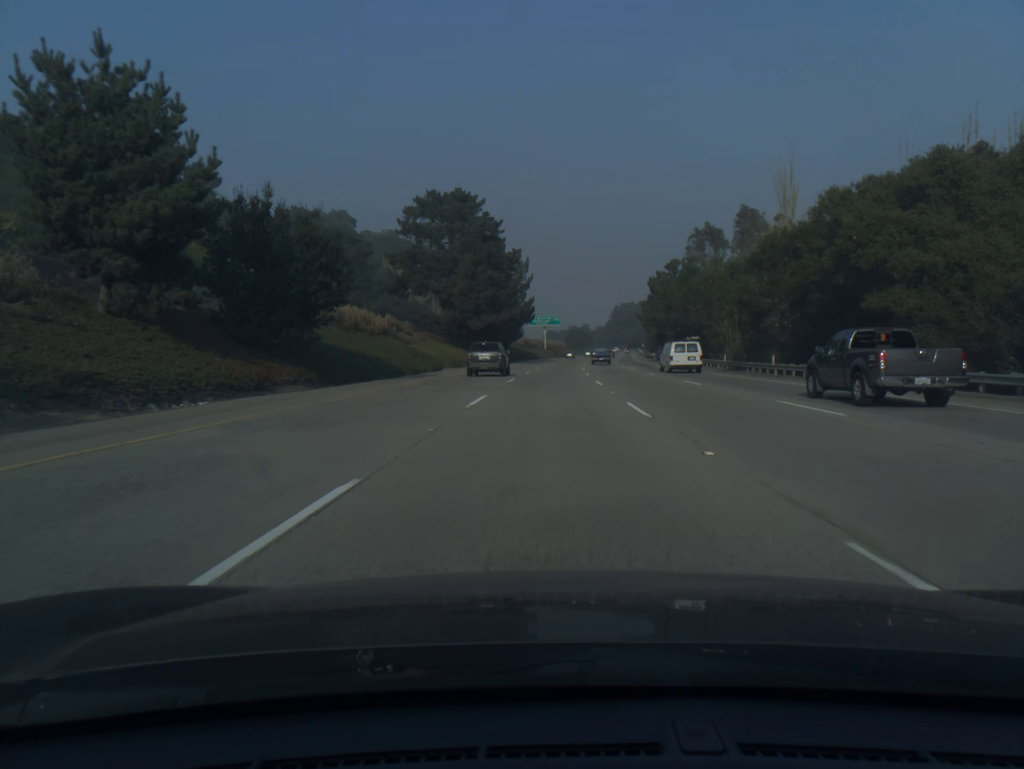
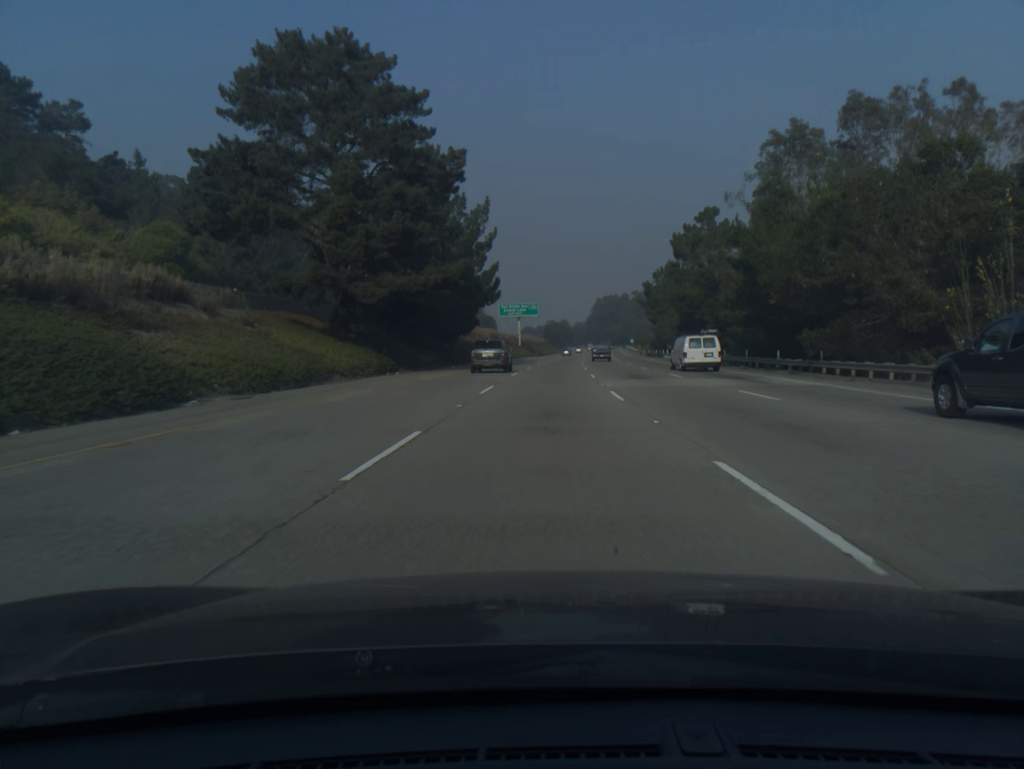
(+0.6, +39.7) m; +2°
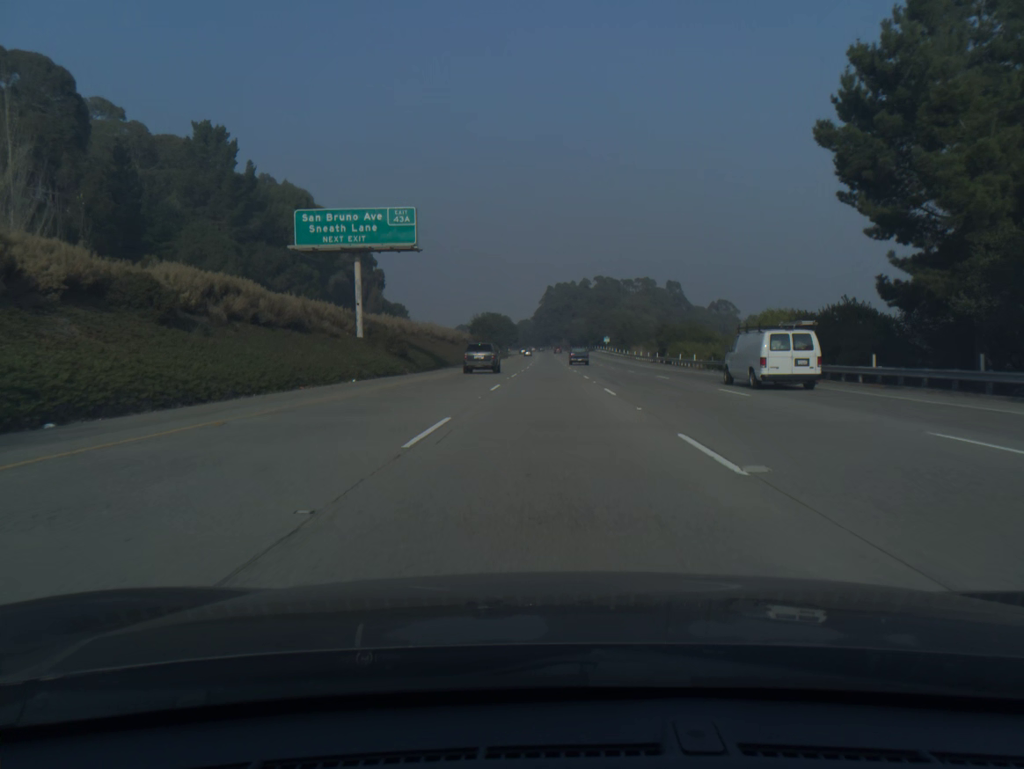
(+3.5, +99.1) m; +4°
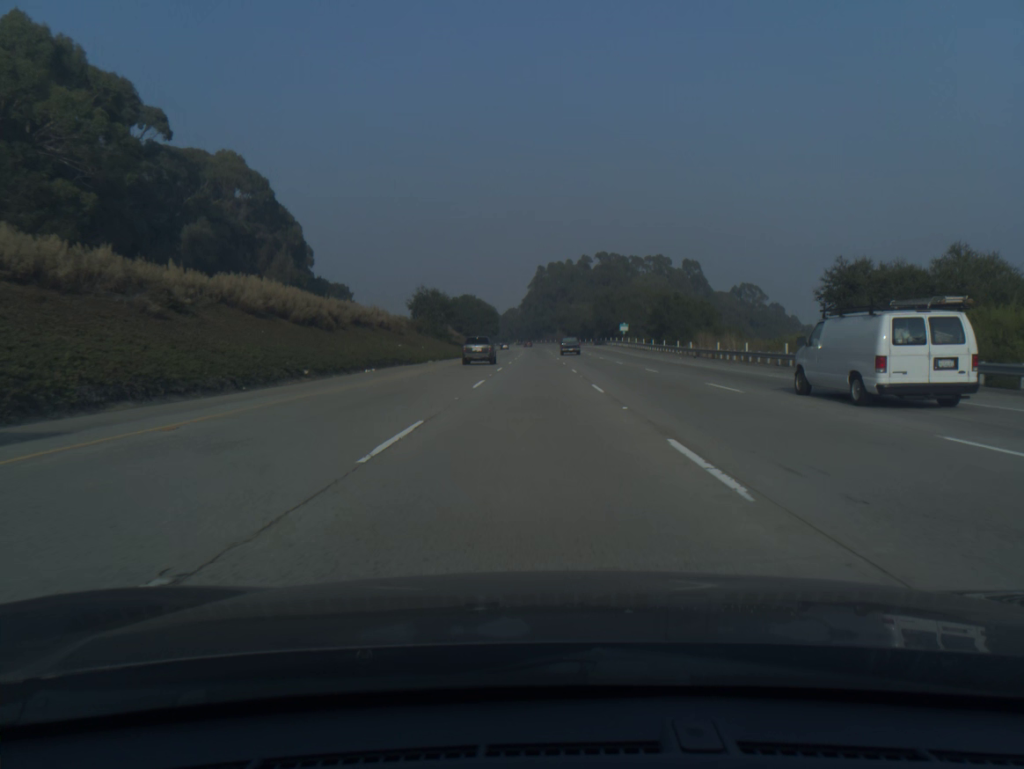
(+0.7, +59.5) m; +1°
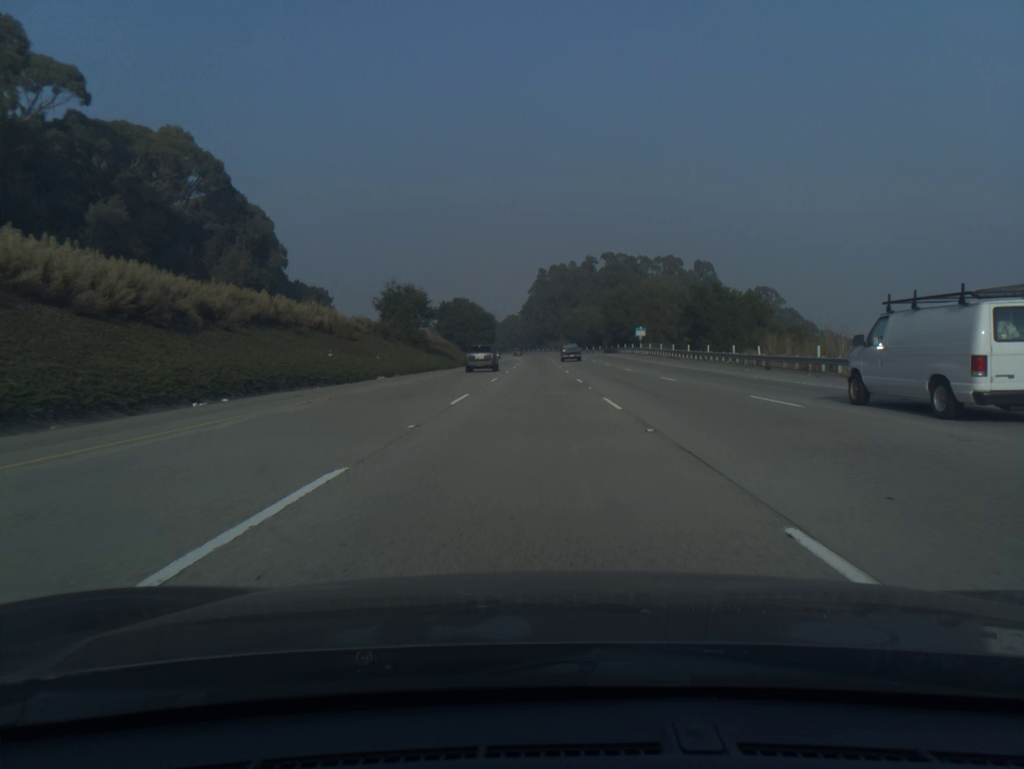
(0.0, +19.8) m; 0°
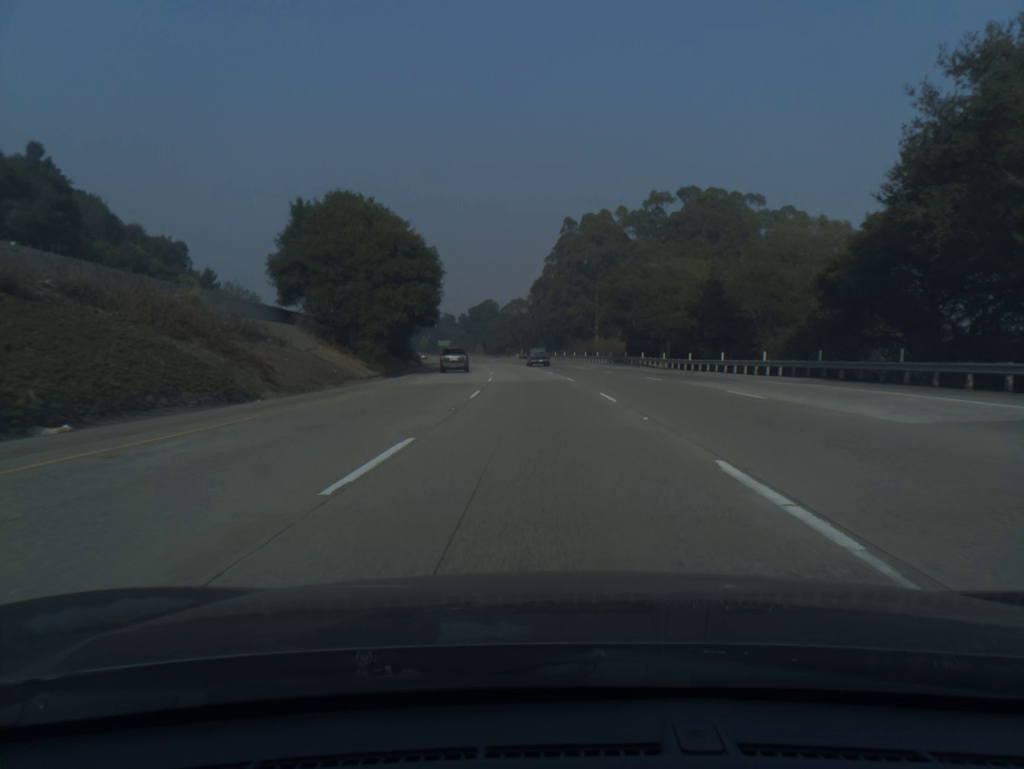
(-0.9, +99.0) m; -1°
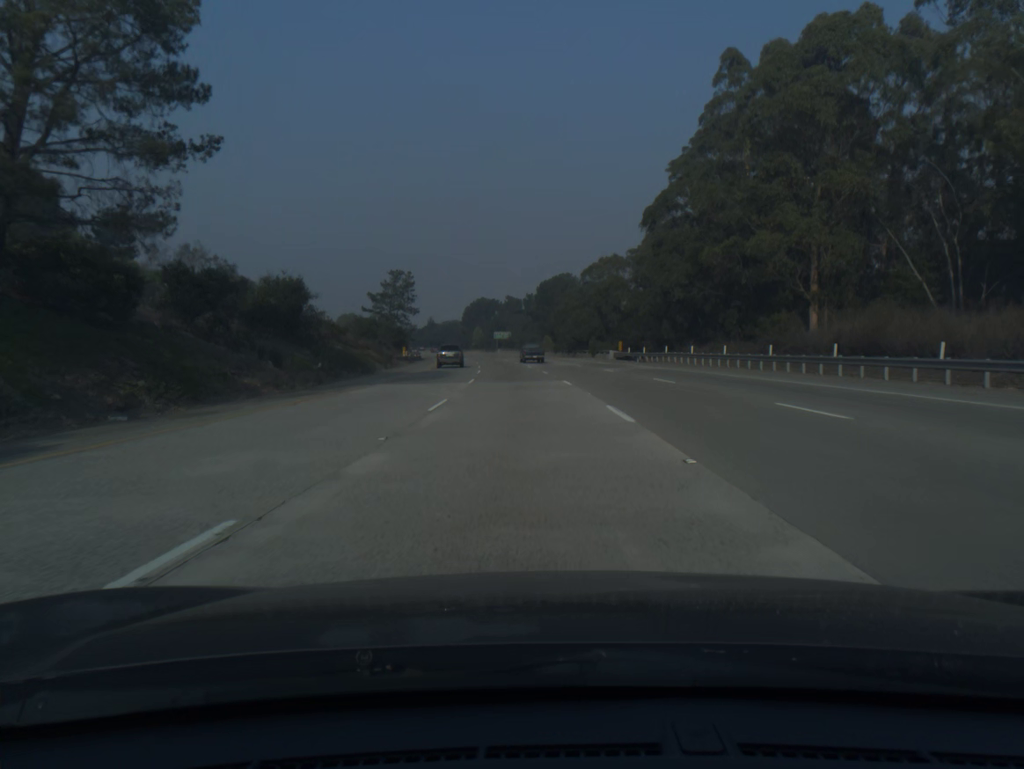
(-3.5, +78.8) m; -6°
